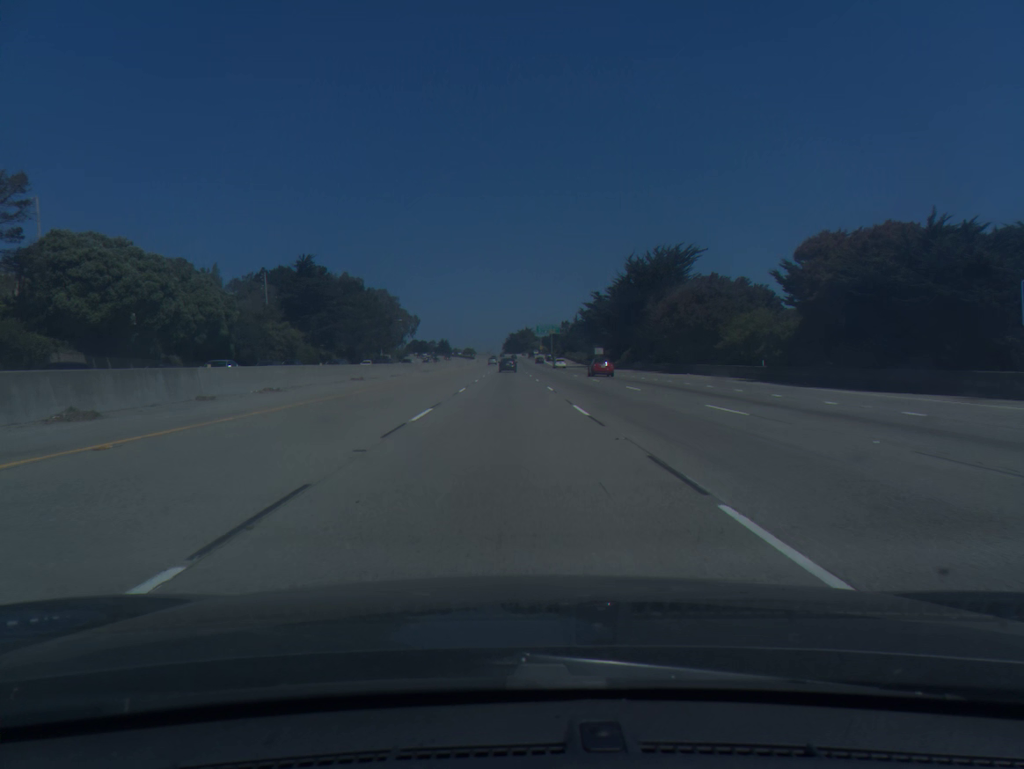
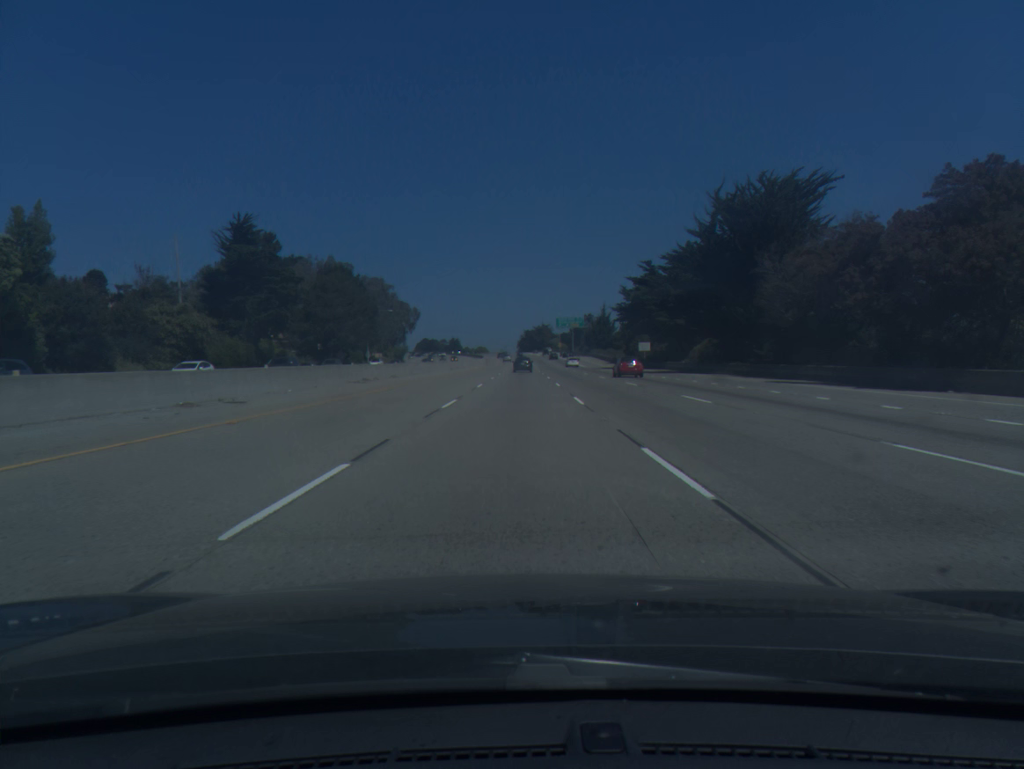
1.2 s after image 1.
(-0.4, +39.5) m; -1°
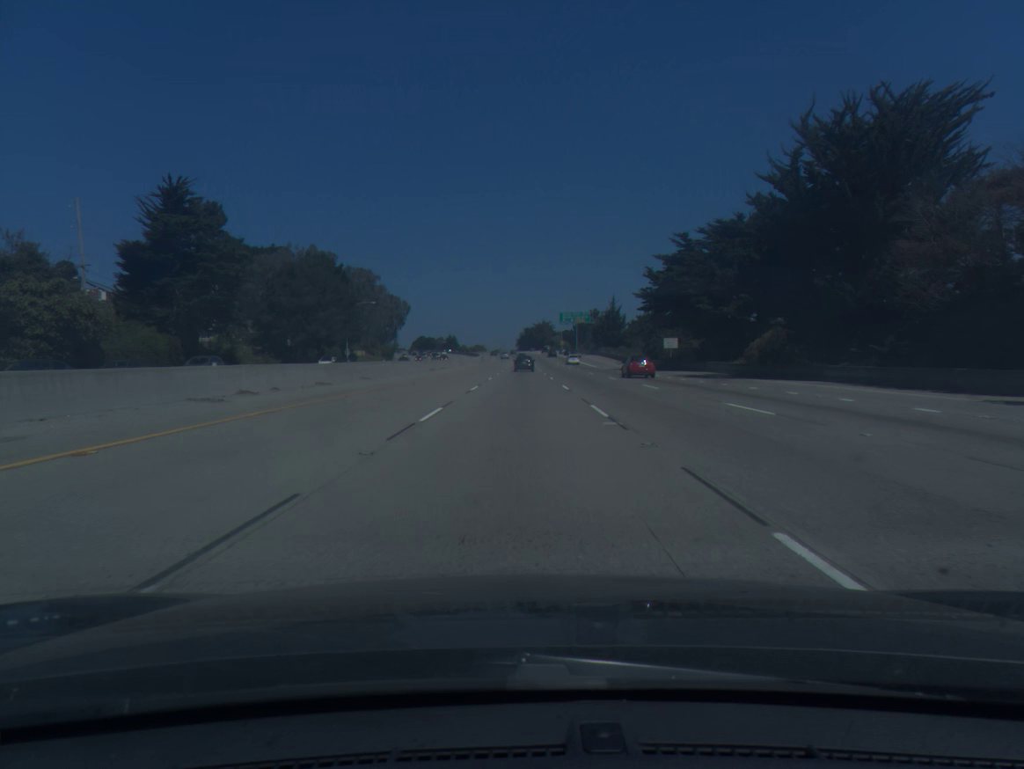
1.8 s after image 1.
(0.0, +19.8) m; 0°
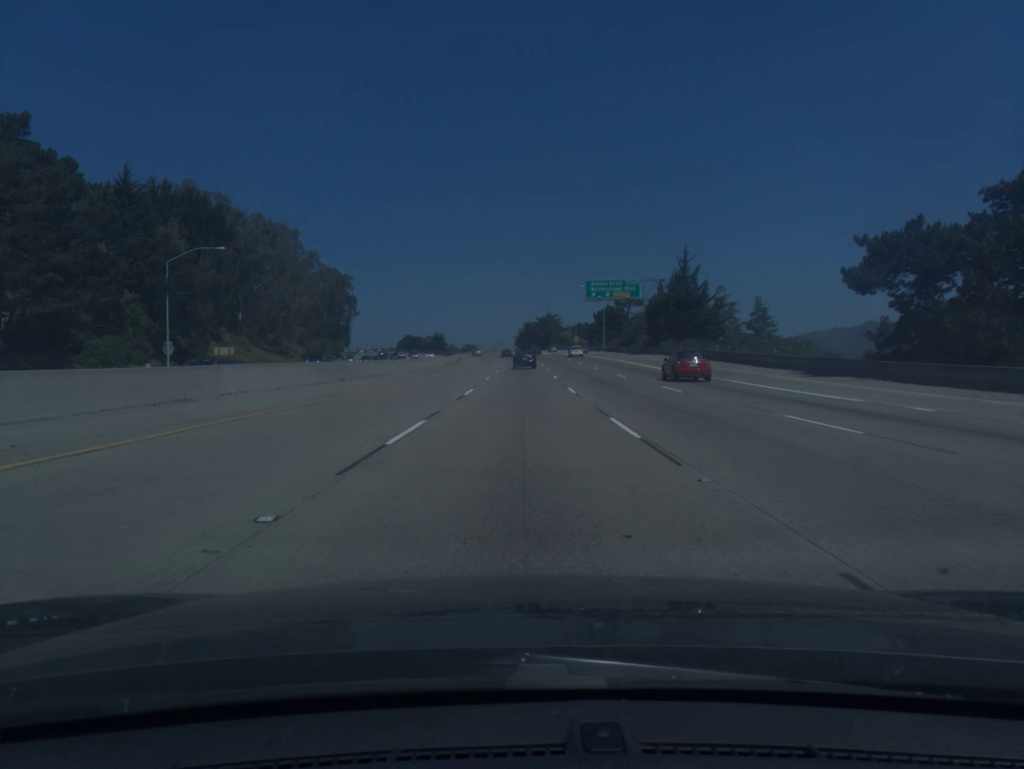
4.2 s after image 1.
(+0.3, +77.2) m; 0°
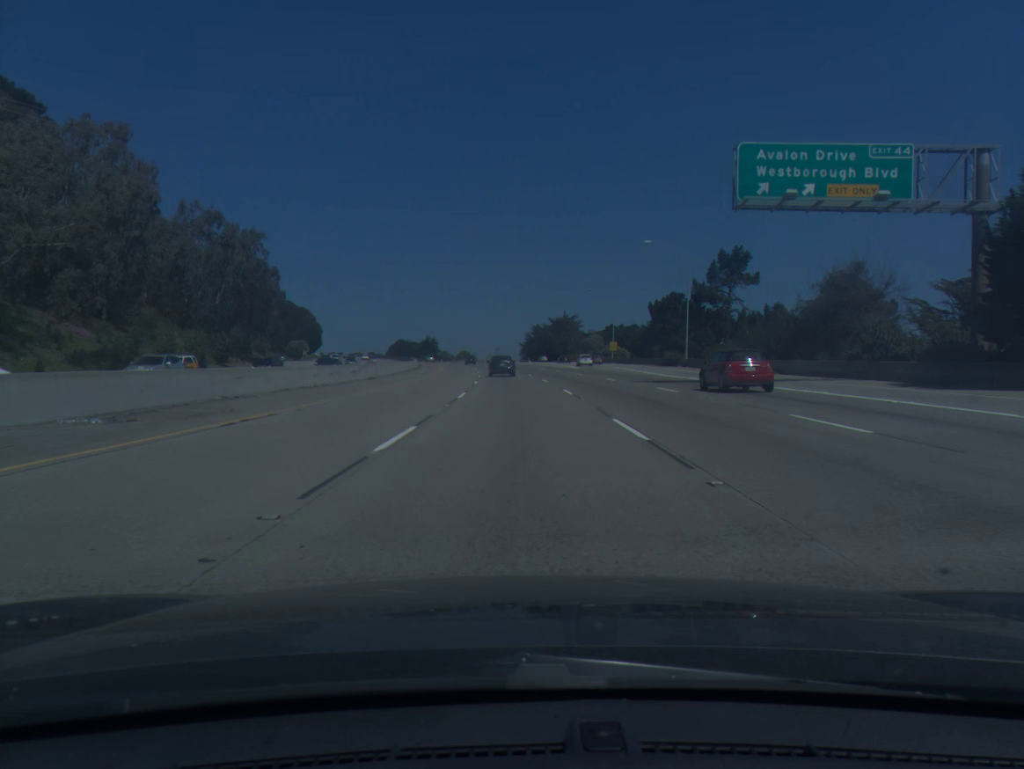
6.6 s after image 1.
(+0.3, +73.6) m; 0°
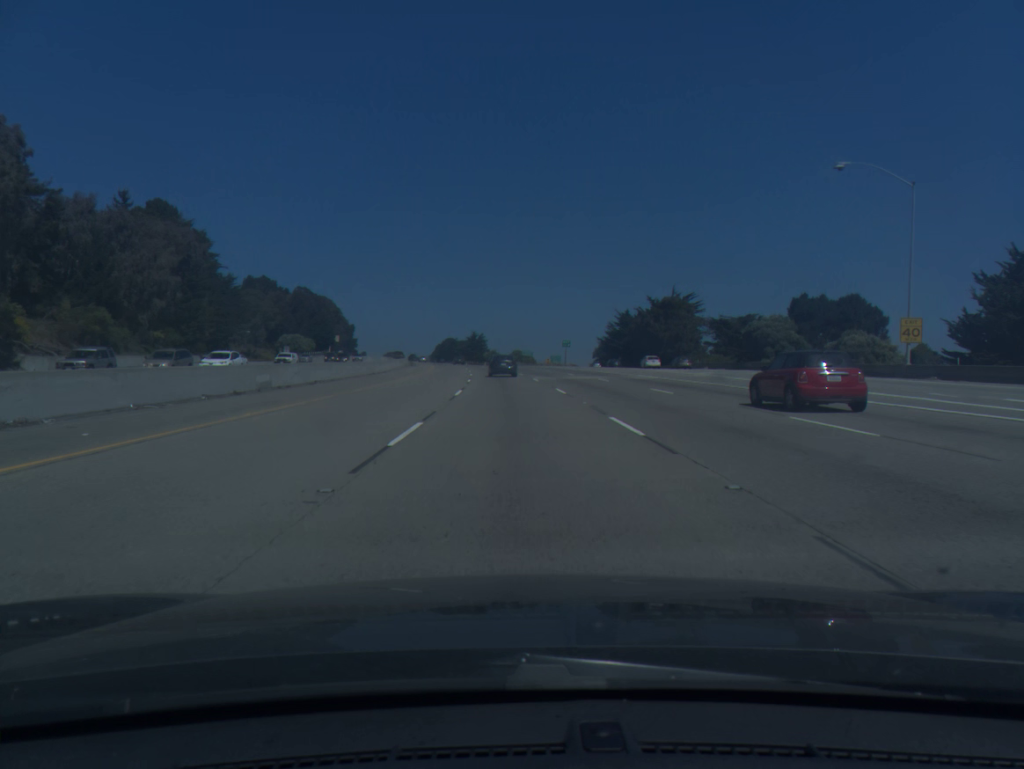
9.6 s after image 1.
(-3.0, +87.1) m; -5°
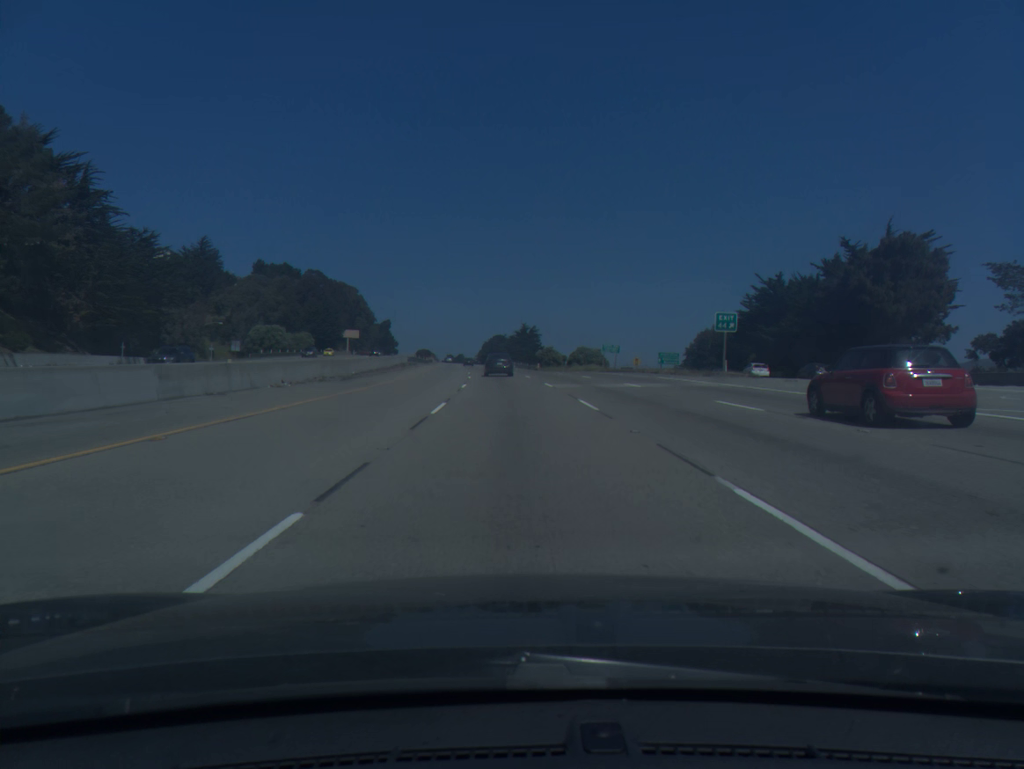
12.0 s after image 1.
(-2.4, +67.0) m; -4°
